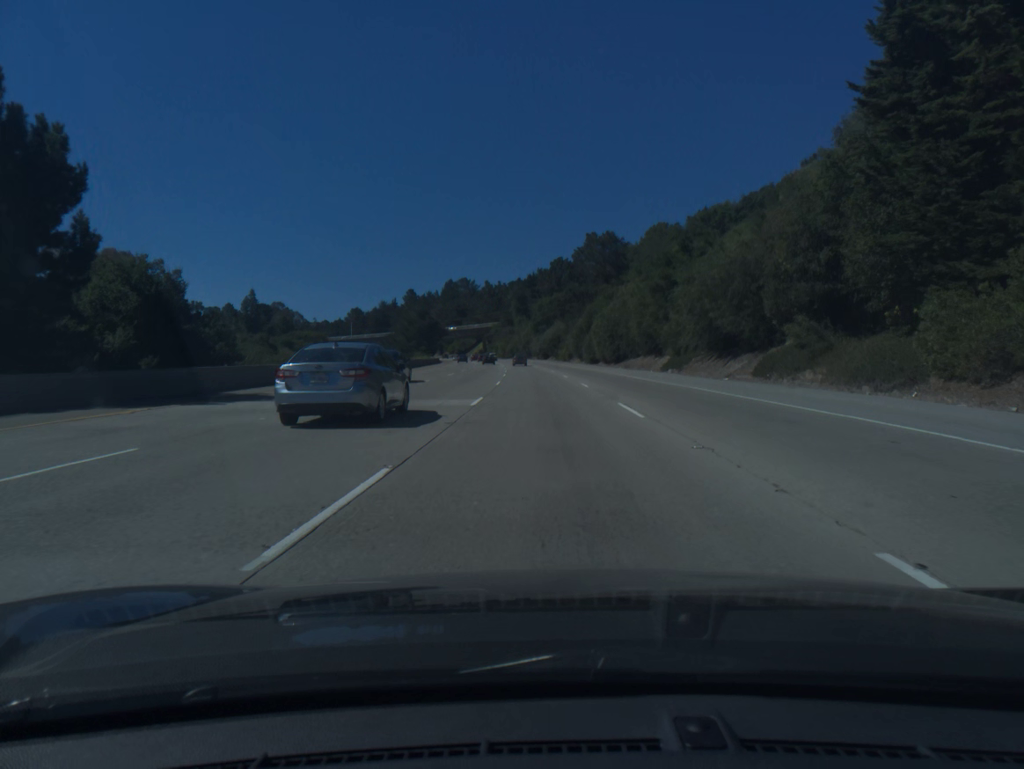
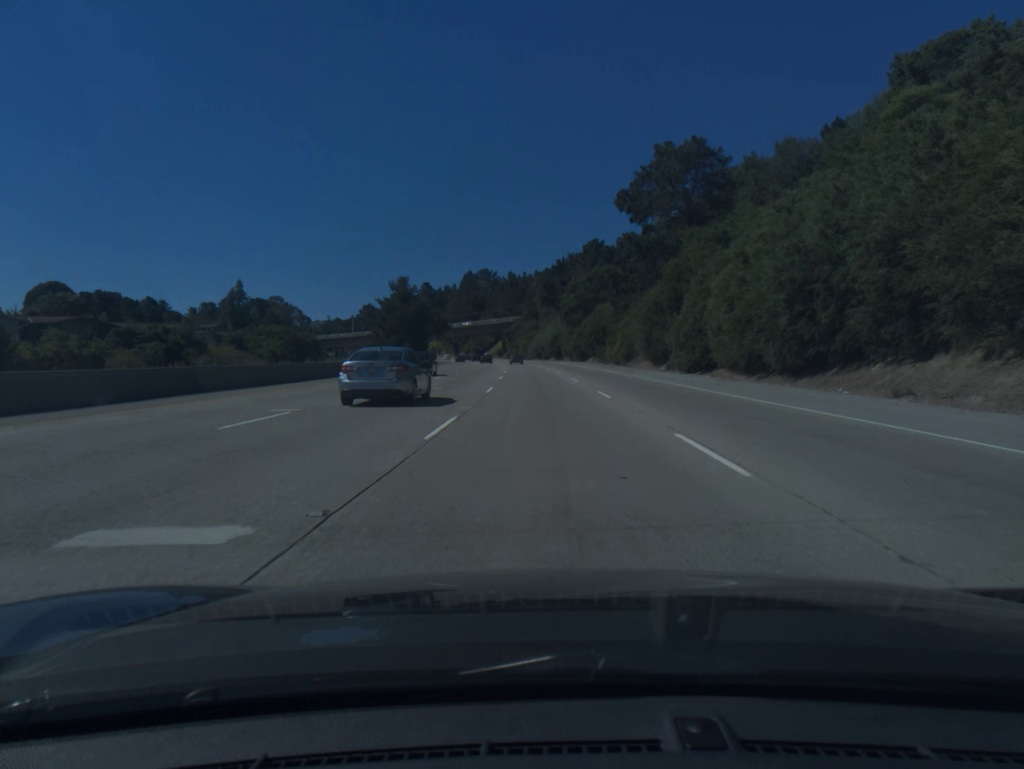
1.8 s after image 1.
(-1.0, +52.0) m; -2°
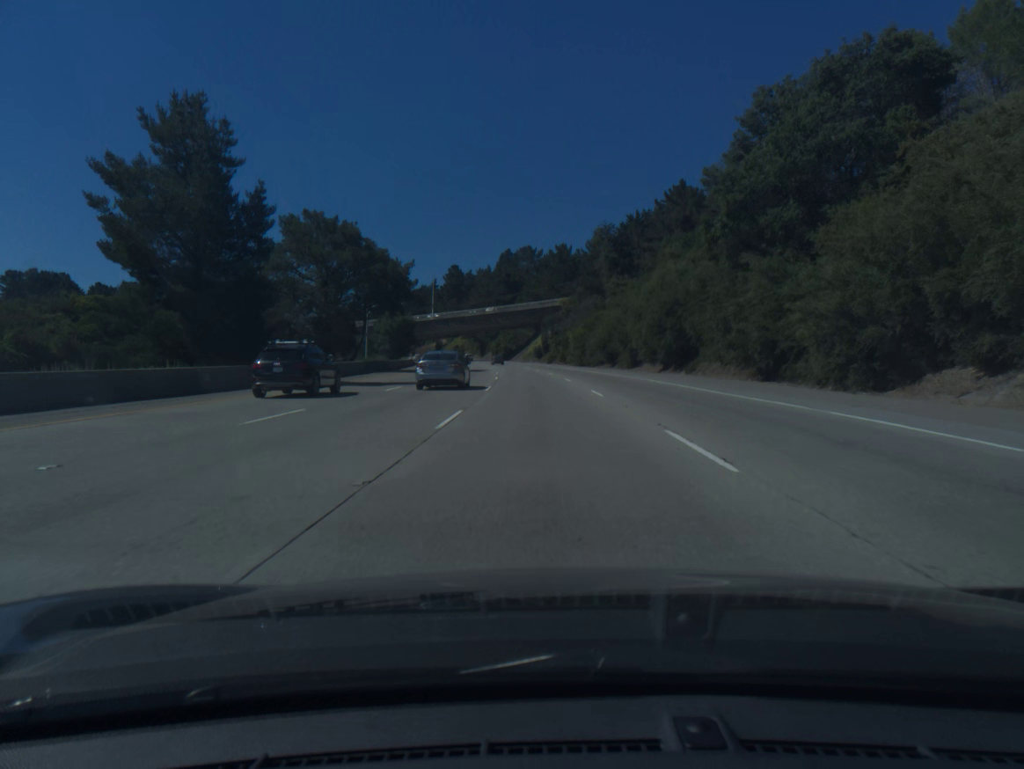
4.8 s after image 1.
(-2.6, +86.4) m; -4°
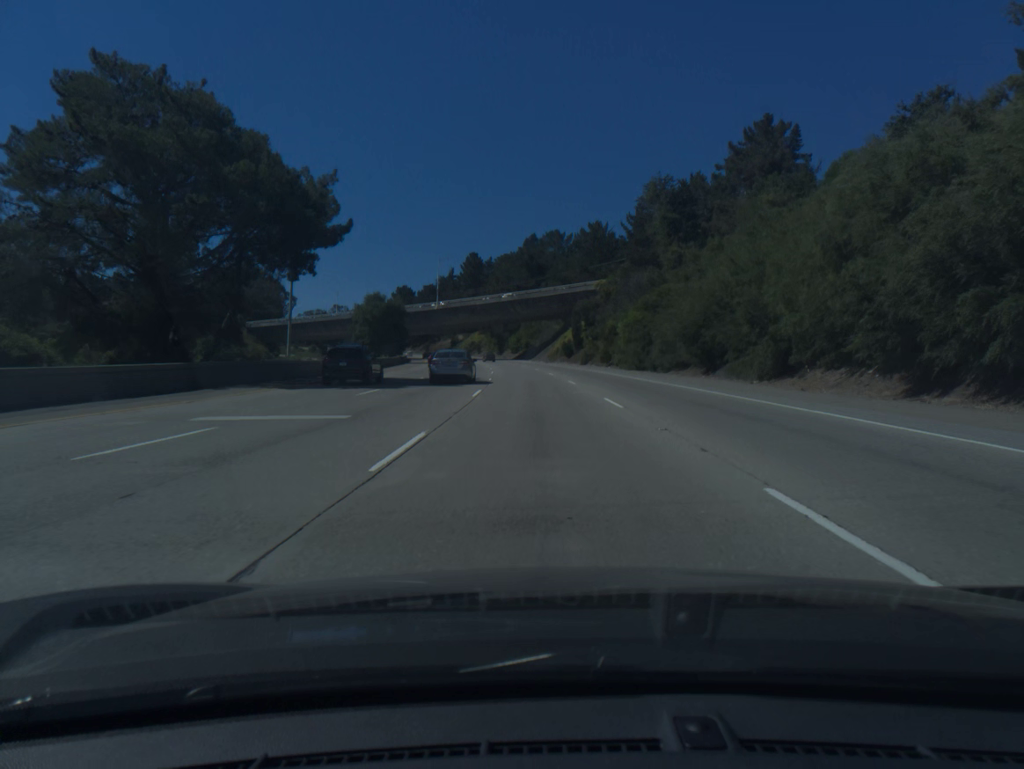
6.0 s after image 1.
(-0.5, +34.5) m; -2°
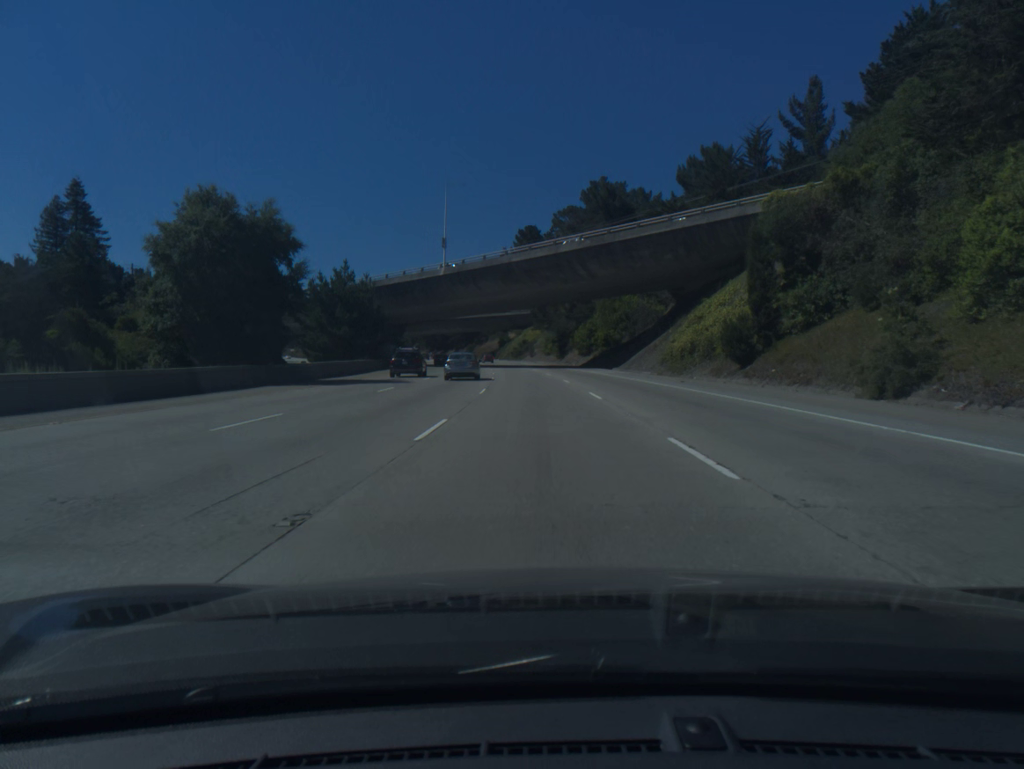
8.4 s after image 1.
(-2.8, +69.1) m; -5°
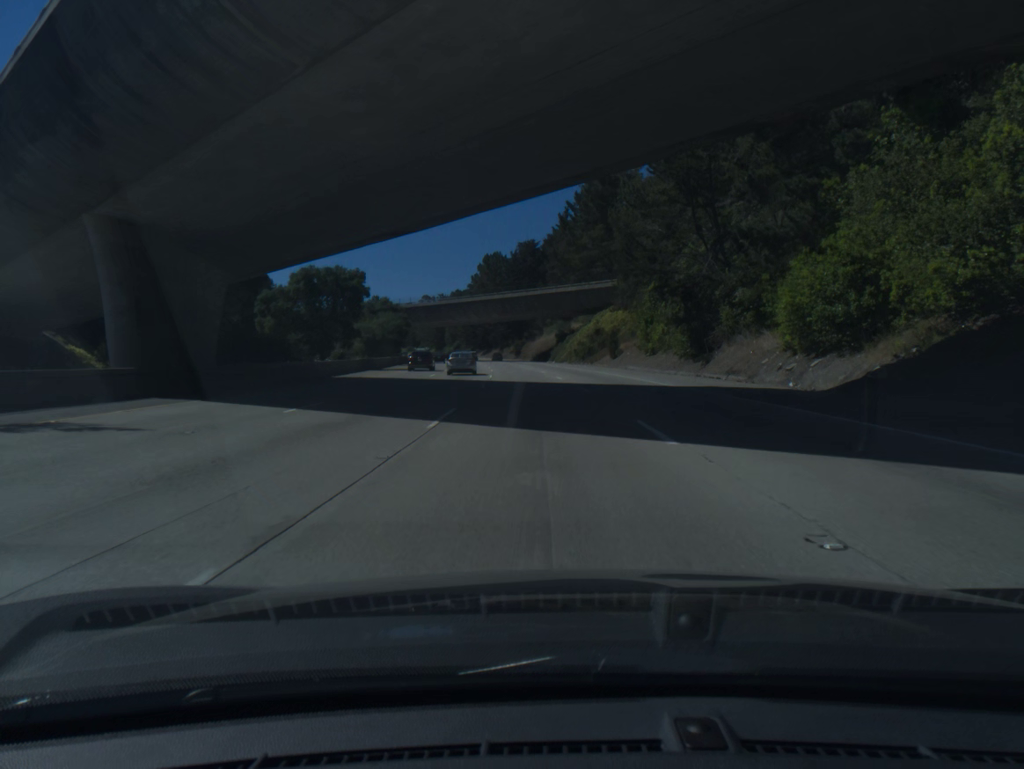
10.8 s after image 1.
(-2.8, +69.2) m; -5°
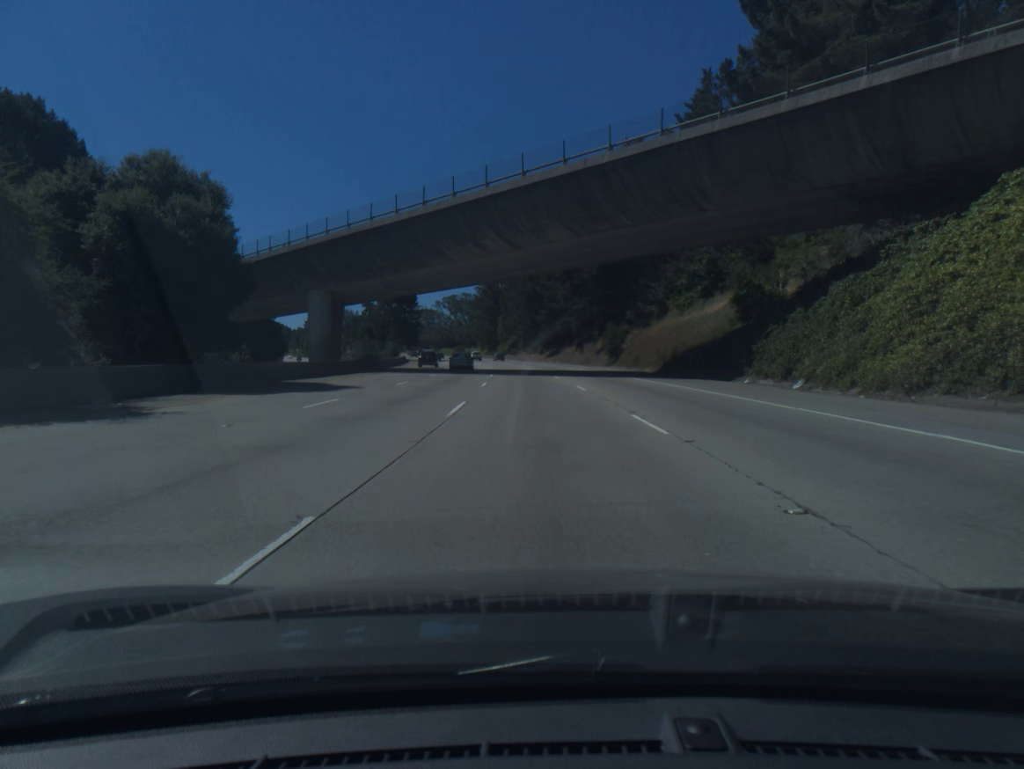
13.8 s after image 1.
(-4.7, +86.3) m; -6°
